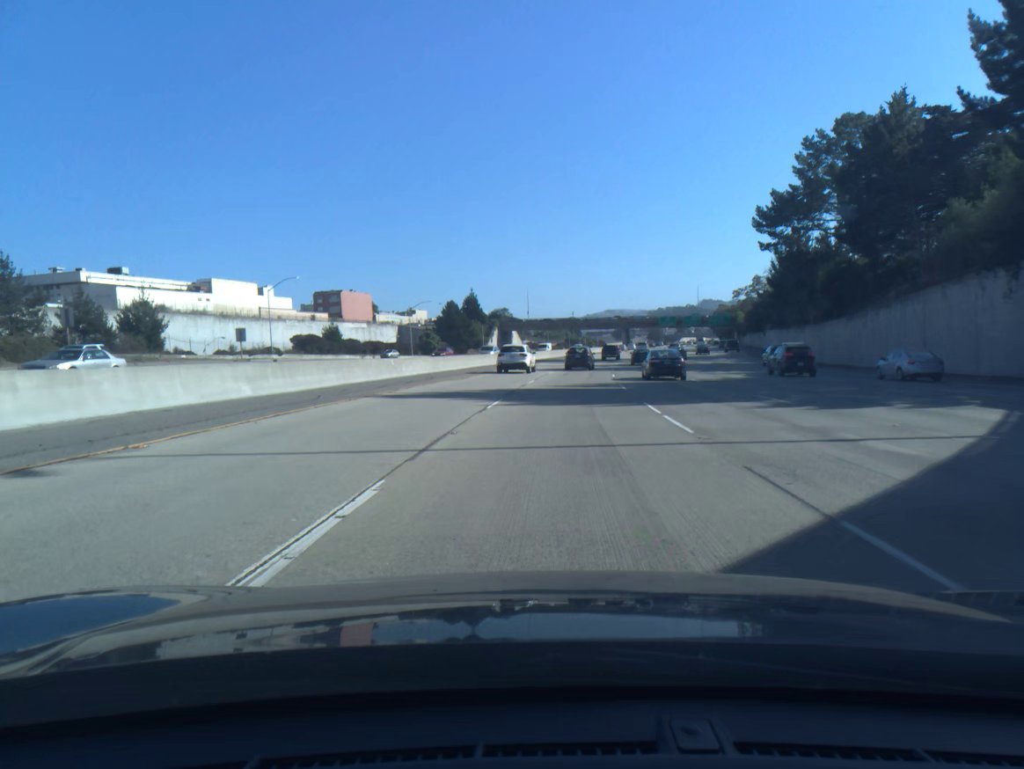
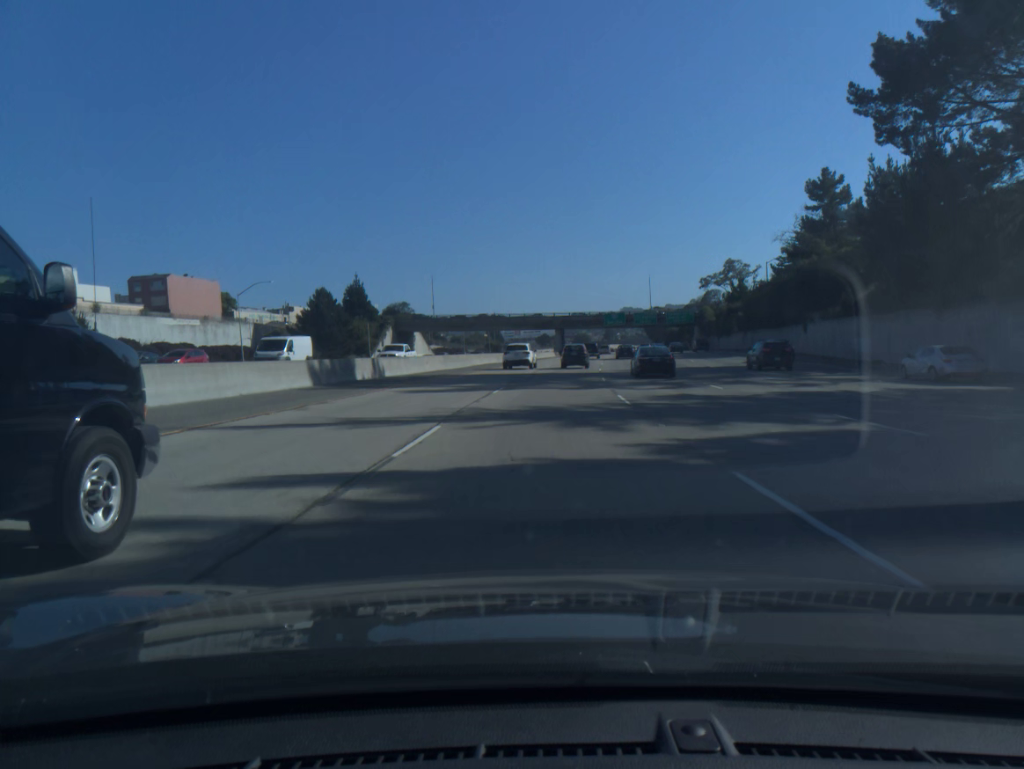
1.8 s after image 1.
(+2.7, +52.2) m; +6°
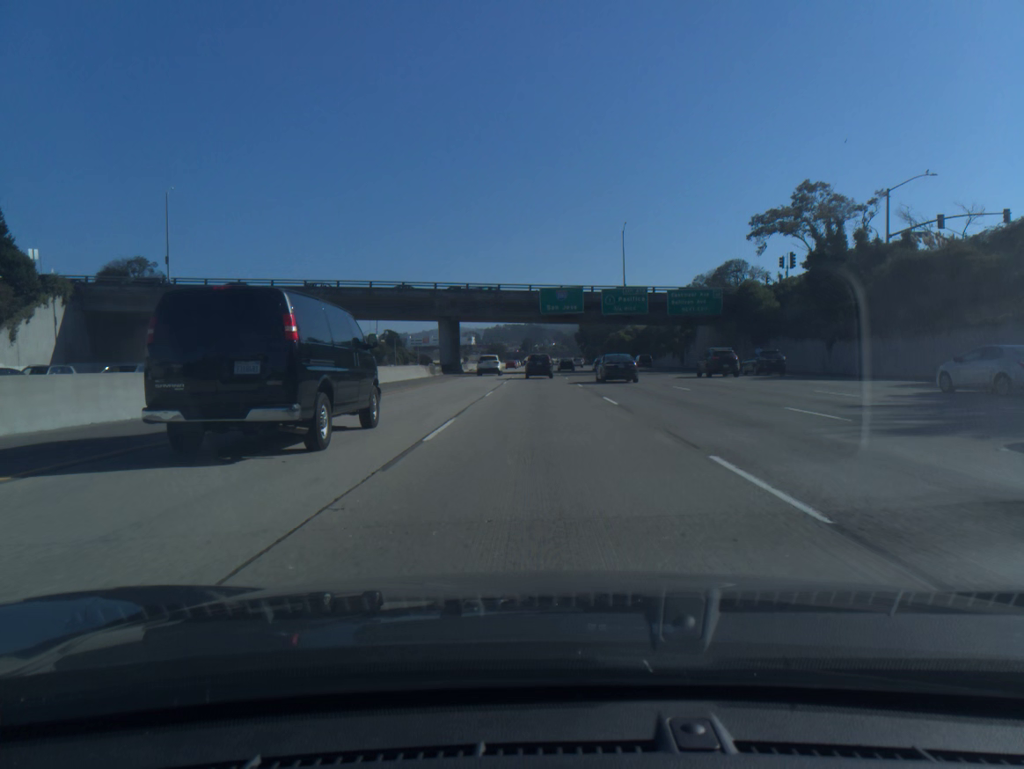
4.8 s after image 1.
(+4.8, +85.6) m; +6°
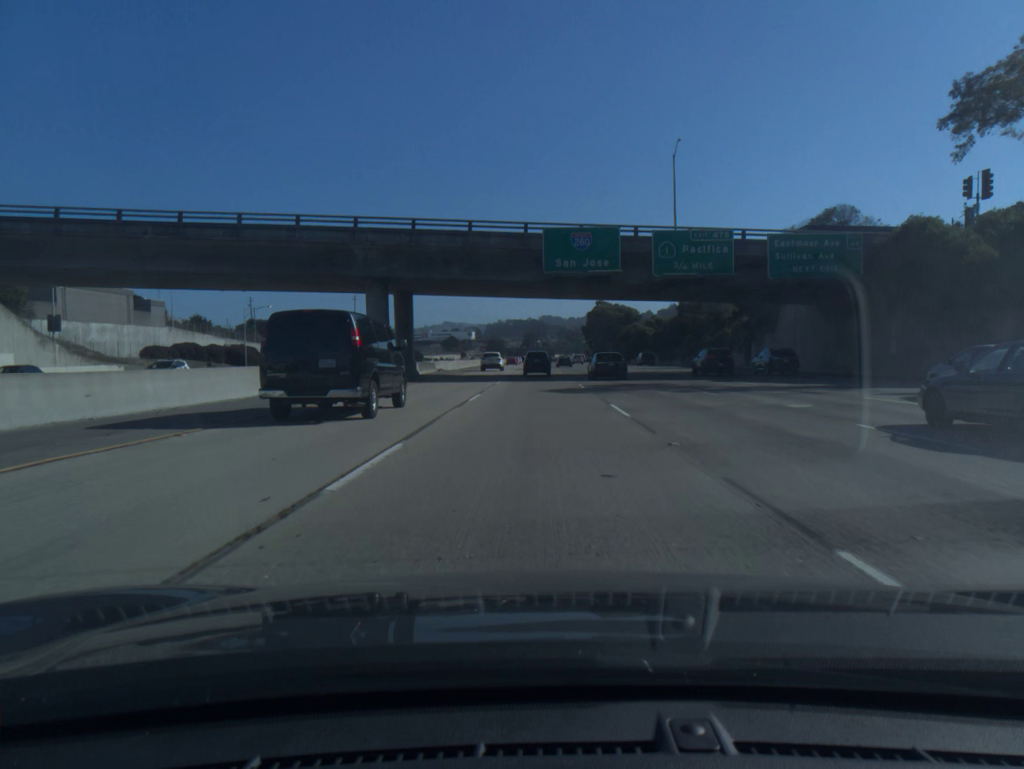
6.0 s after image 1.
(+0.1, +33.8) m; 0°
